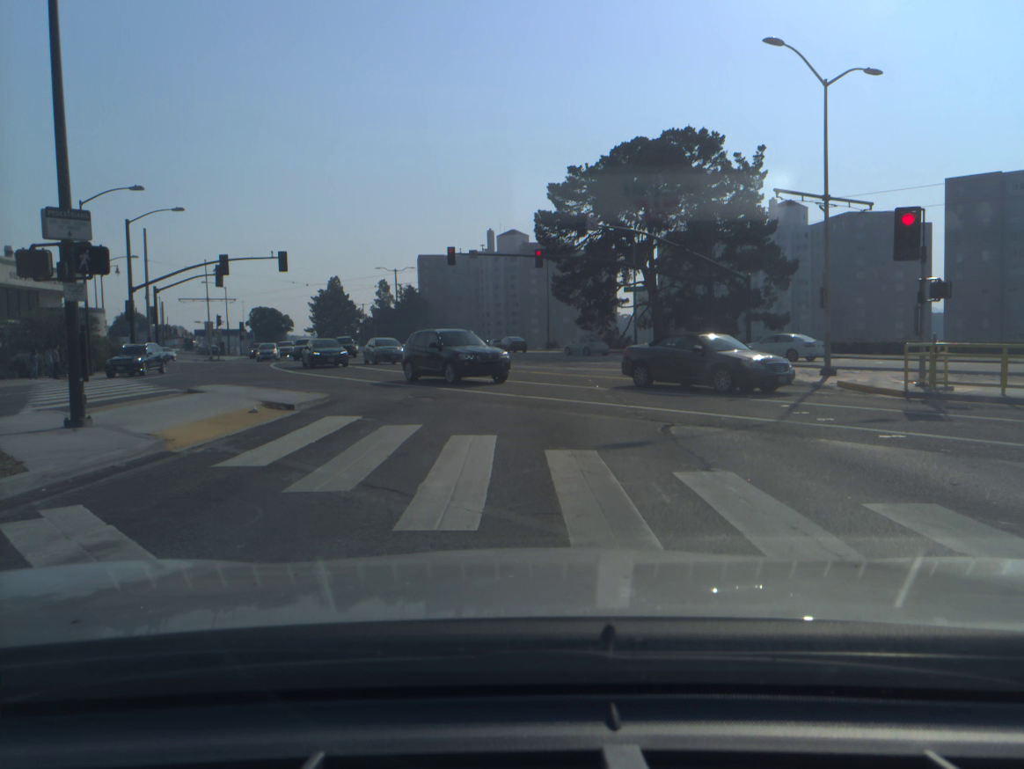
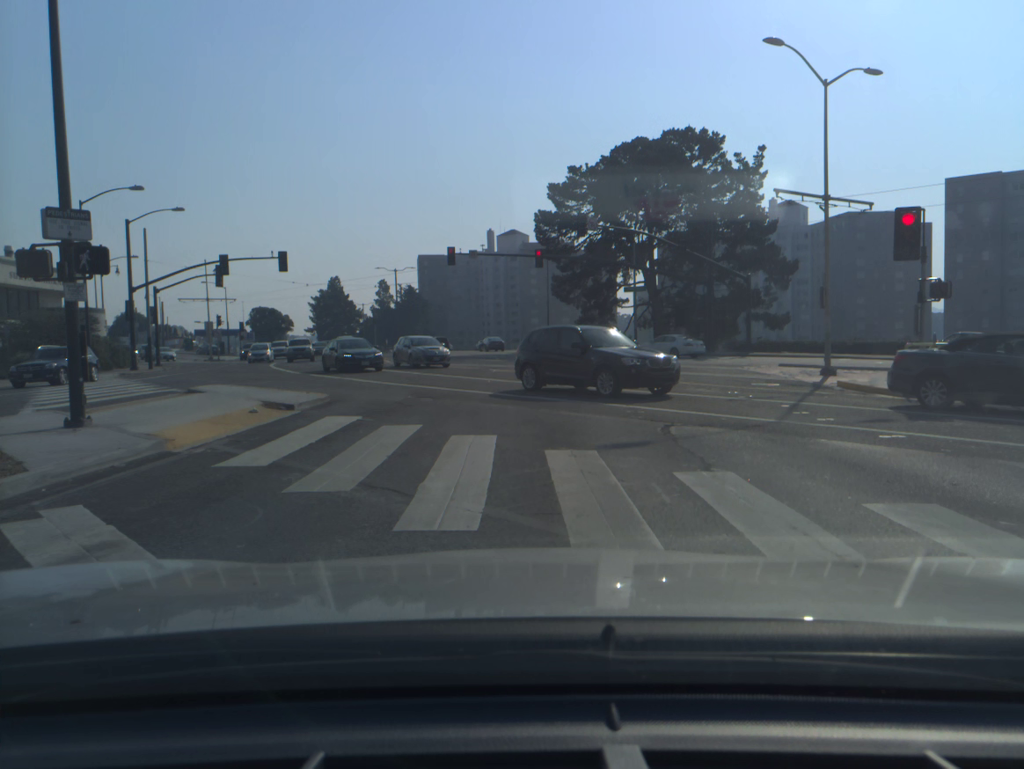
(0.0, 0.0) m; 0°
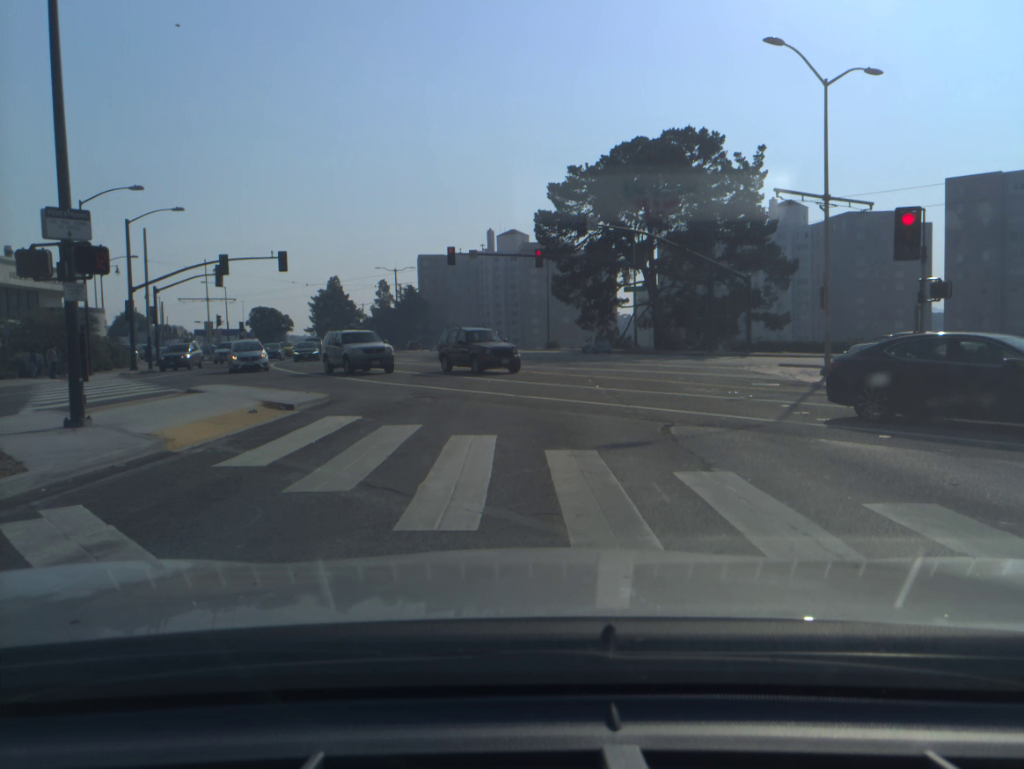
(0.0, 0.0) m; 0°
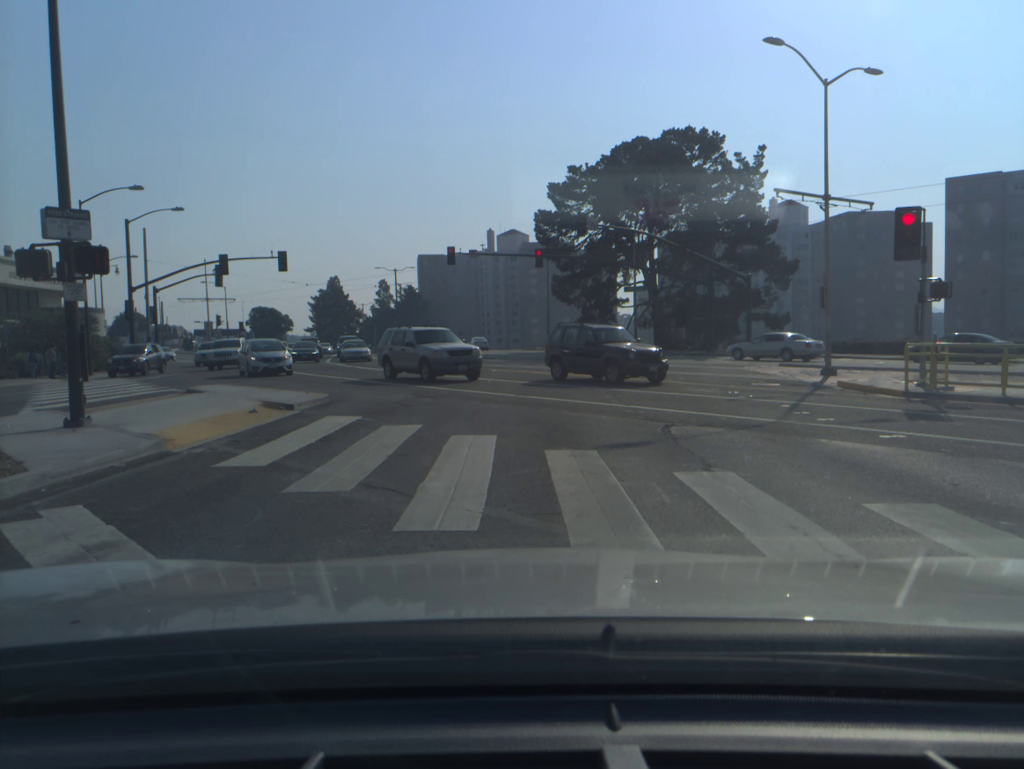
(0.0, 0.0) m; 0°
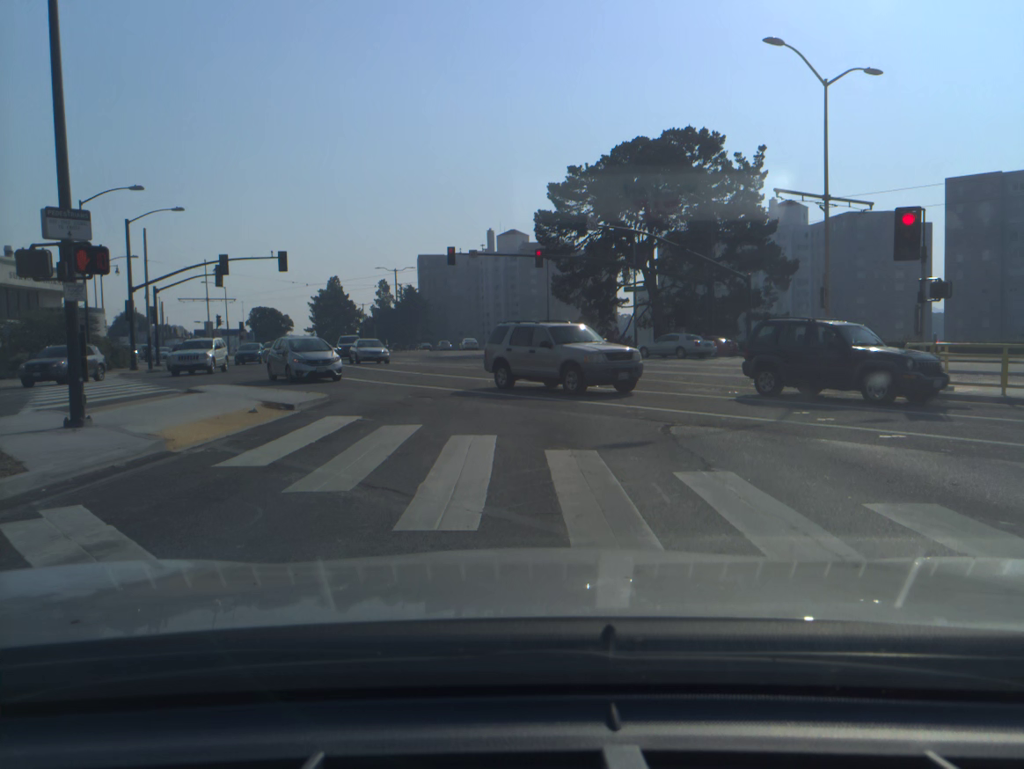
(0.0, 0.0) m; 0°
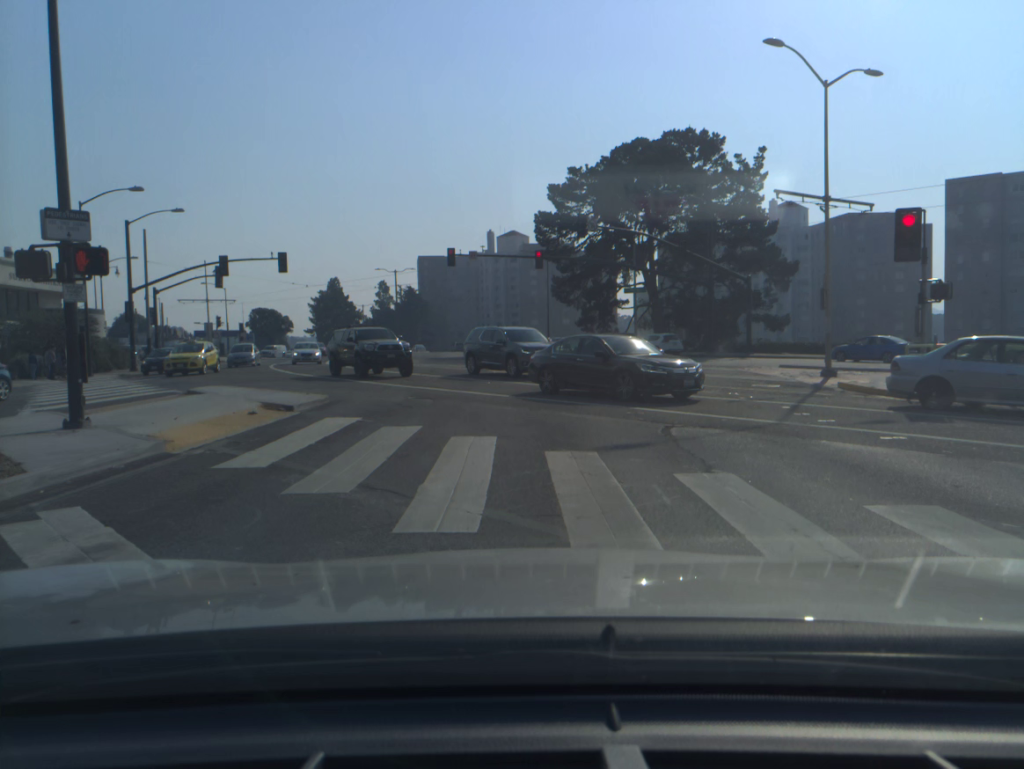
(0.0, 0.0) m; 0°
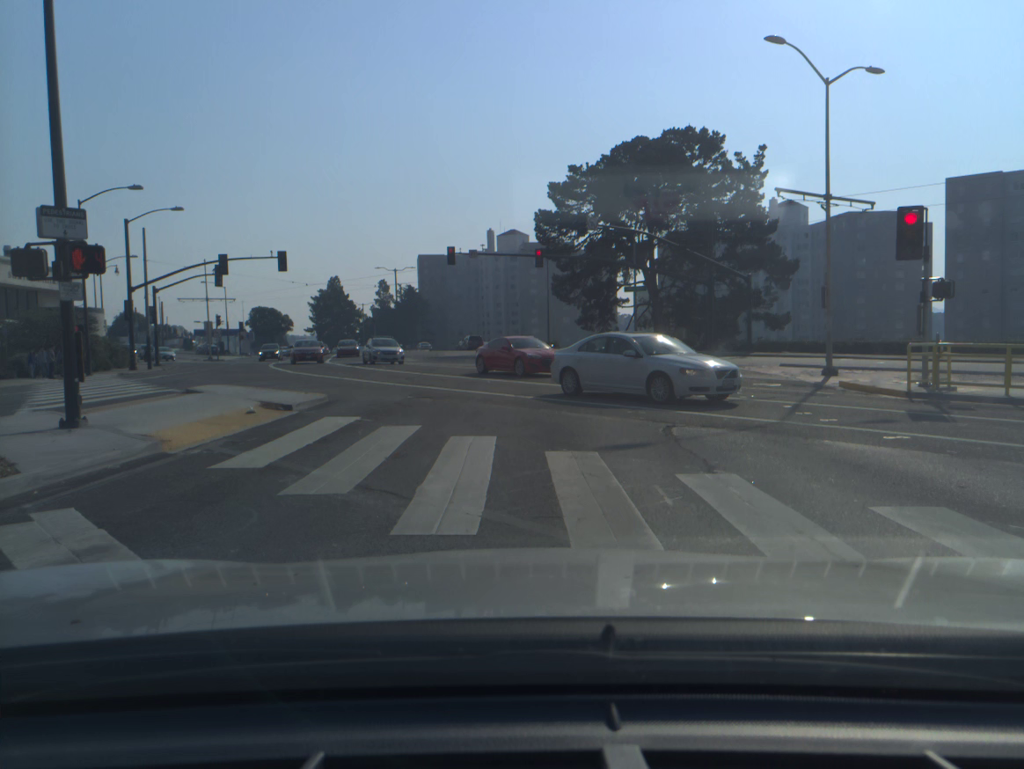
(0.0, +0.1) m; 0°
